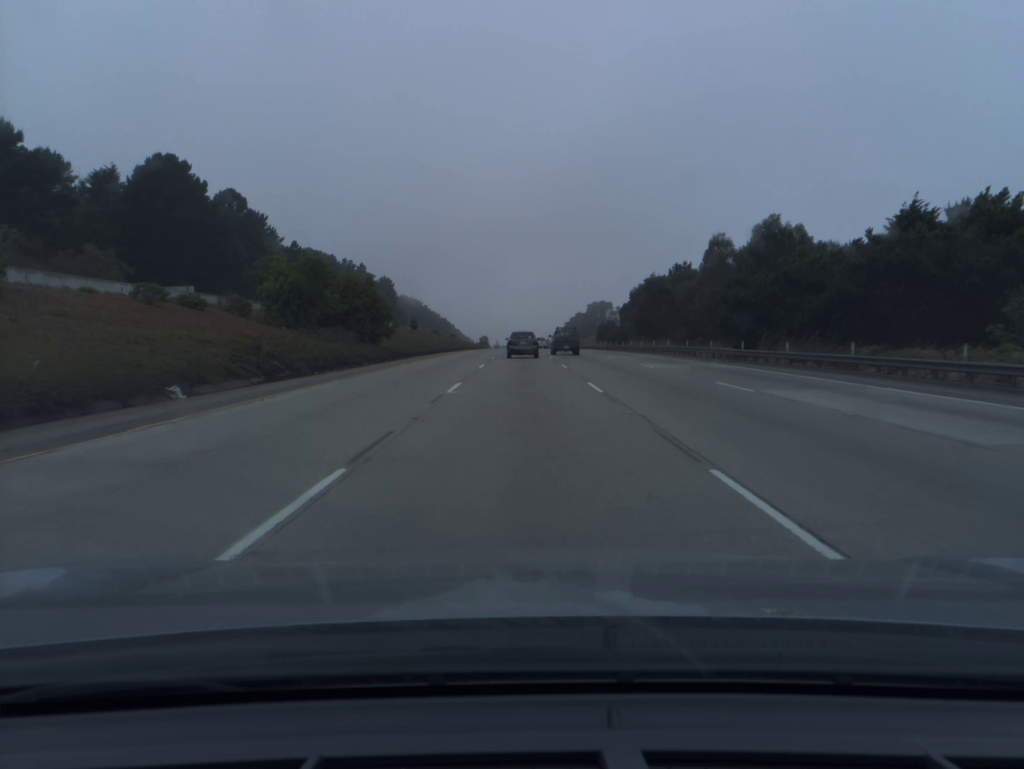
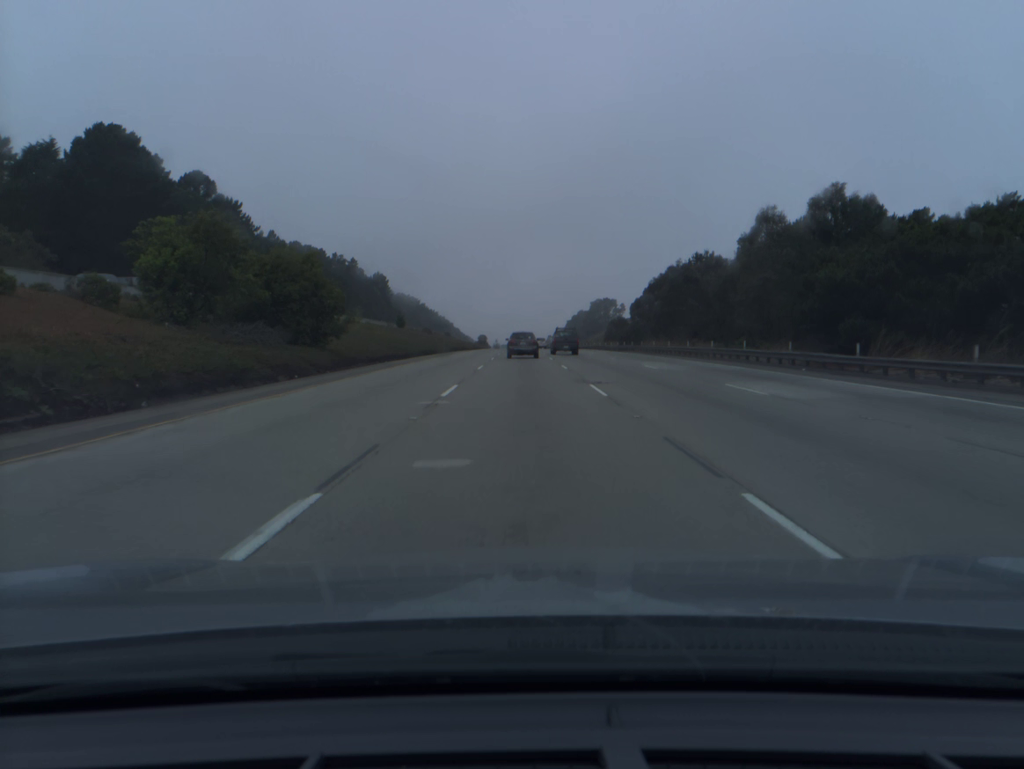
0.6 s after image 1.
(0.0, +15.7) m; 0°
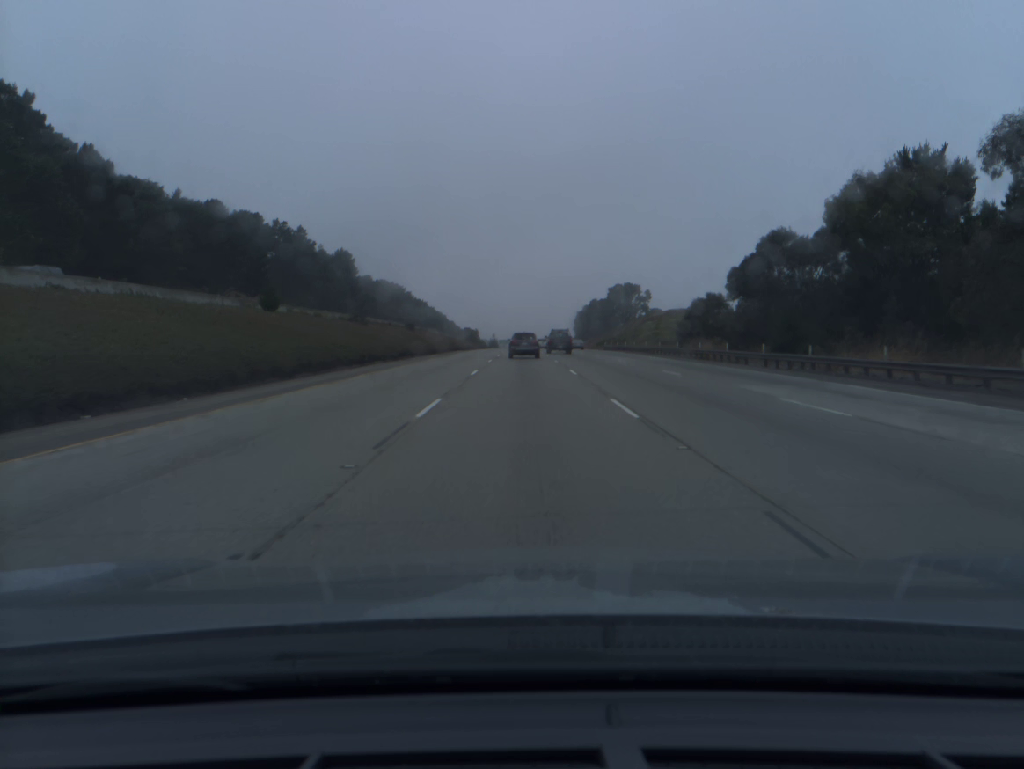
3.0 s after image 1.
(-0.1, +62.8) m; 0°
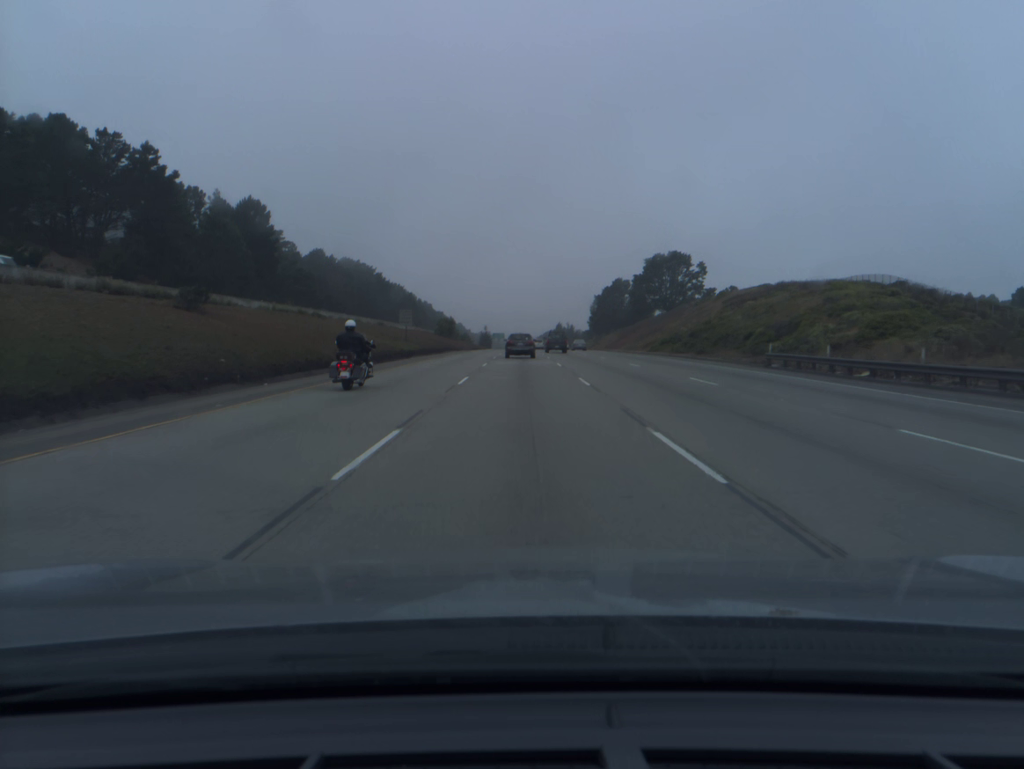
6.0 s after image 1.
(+0.1, +78.6) m; 0°
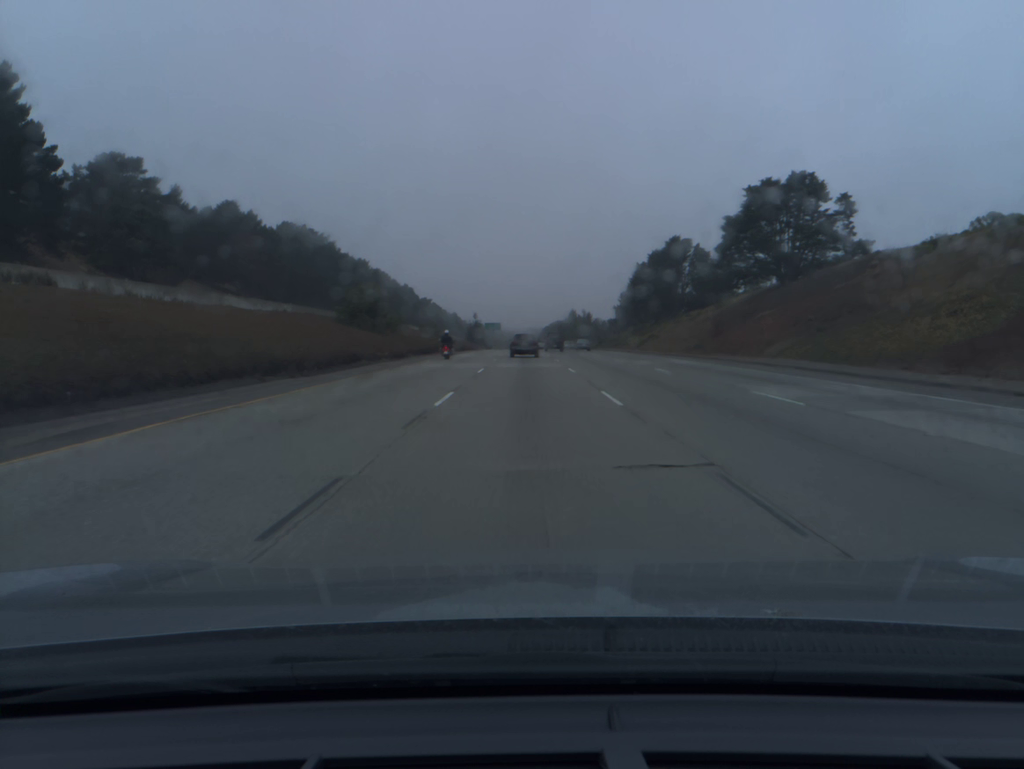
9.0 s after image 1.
(-0.1, +79.6) m; 0°
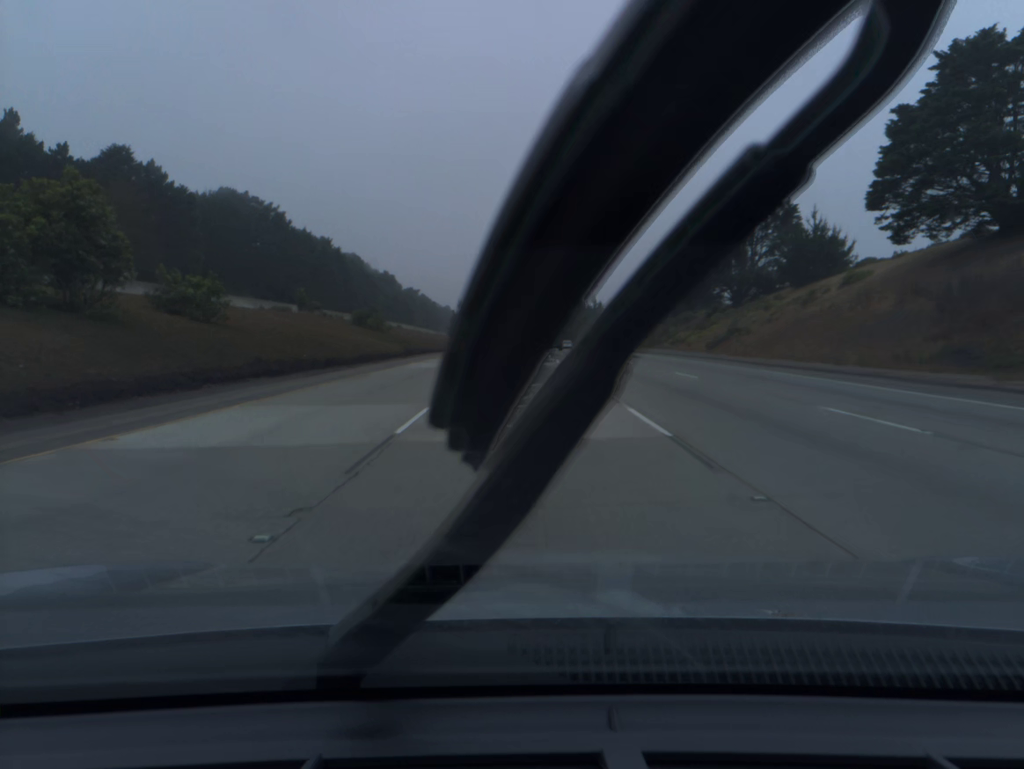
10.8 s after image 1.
(+0.1, +48.6) m; 0°
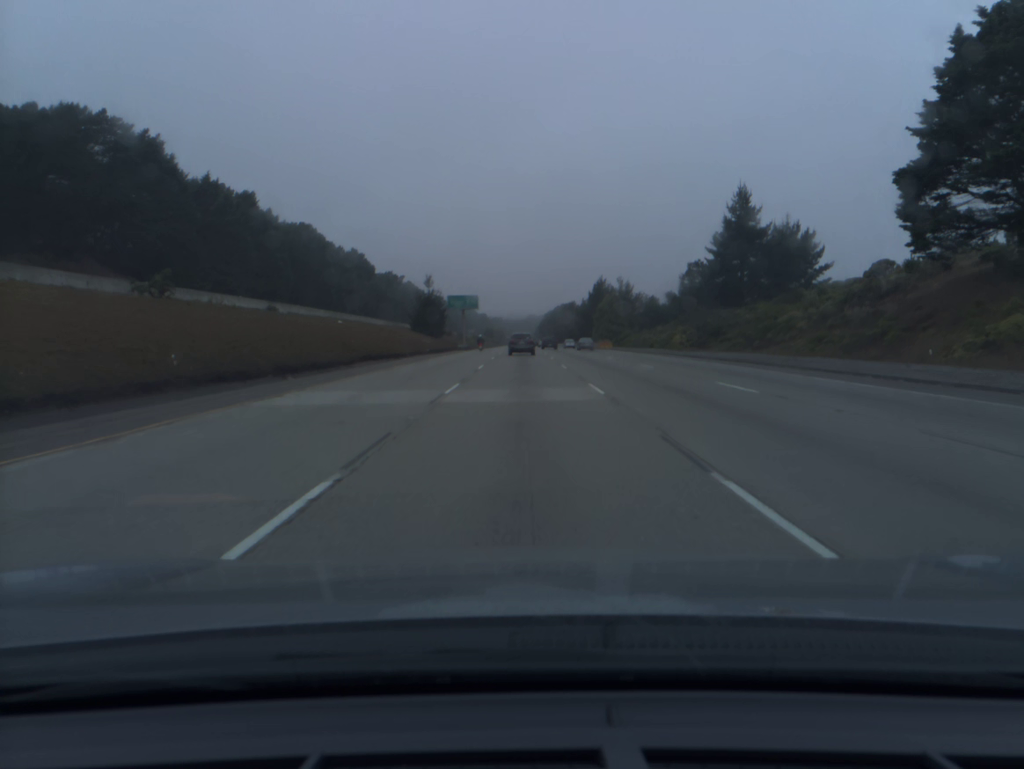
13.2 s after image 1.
(0.0, +65.7) m; 0°
